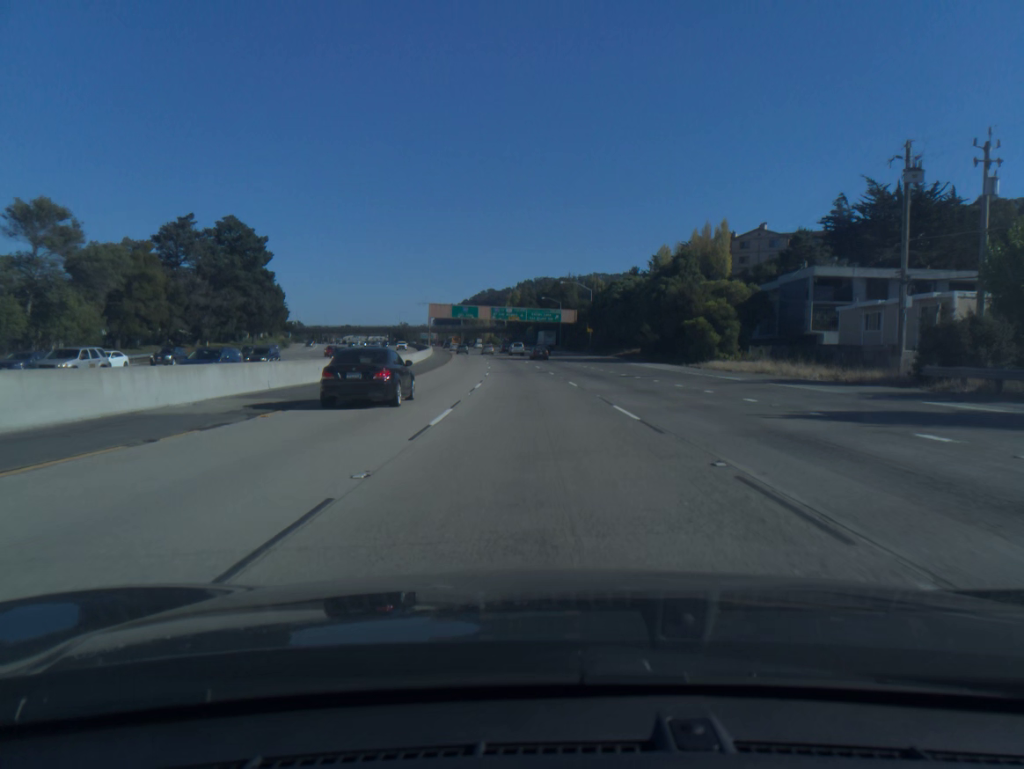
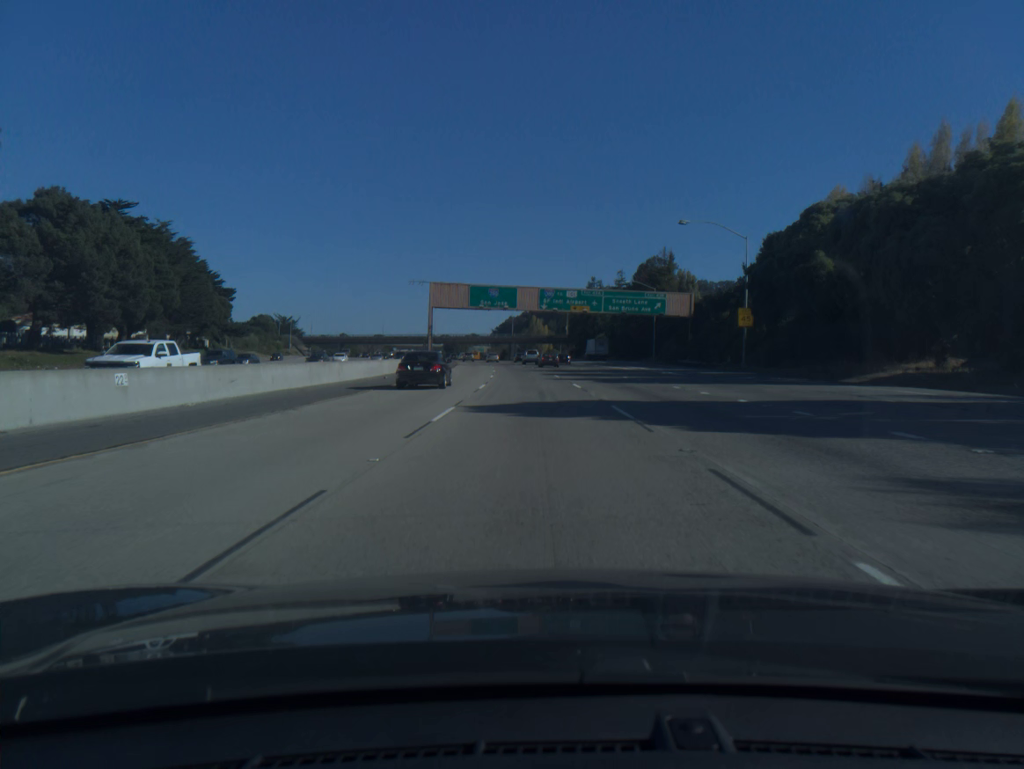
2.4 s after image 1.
(-2.7, +70.8) m; -5°
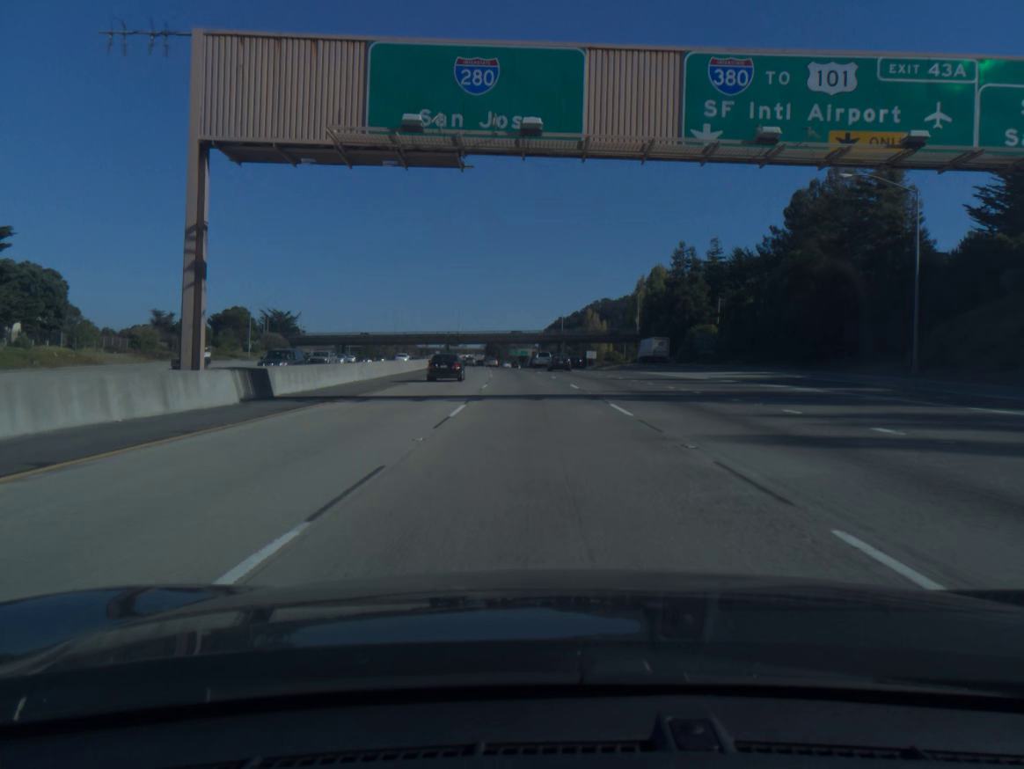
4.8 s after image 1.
(-2.5, +70.3) m; -4°
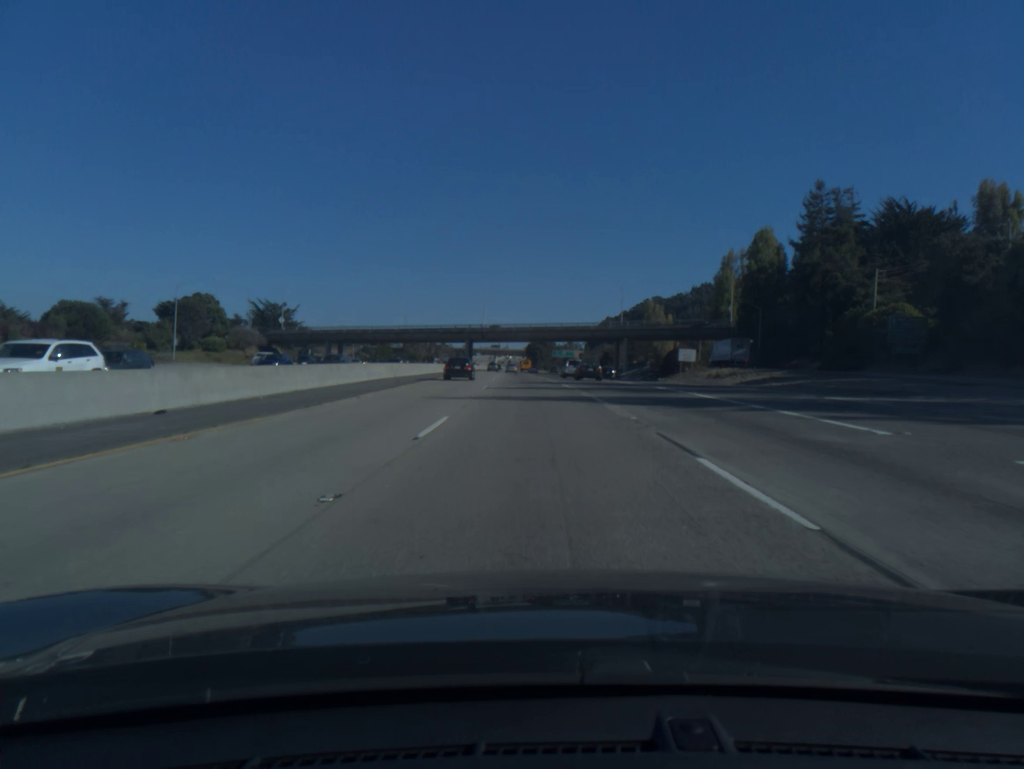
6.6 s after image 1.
(-1.4, +53.0) m; -3°
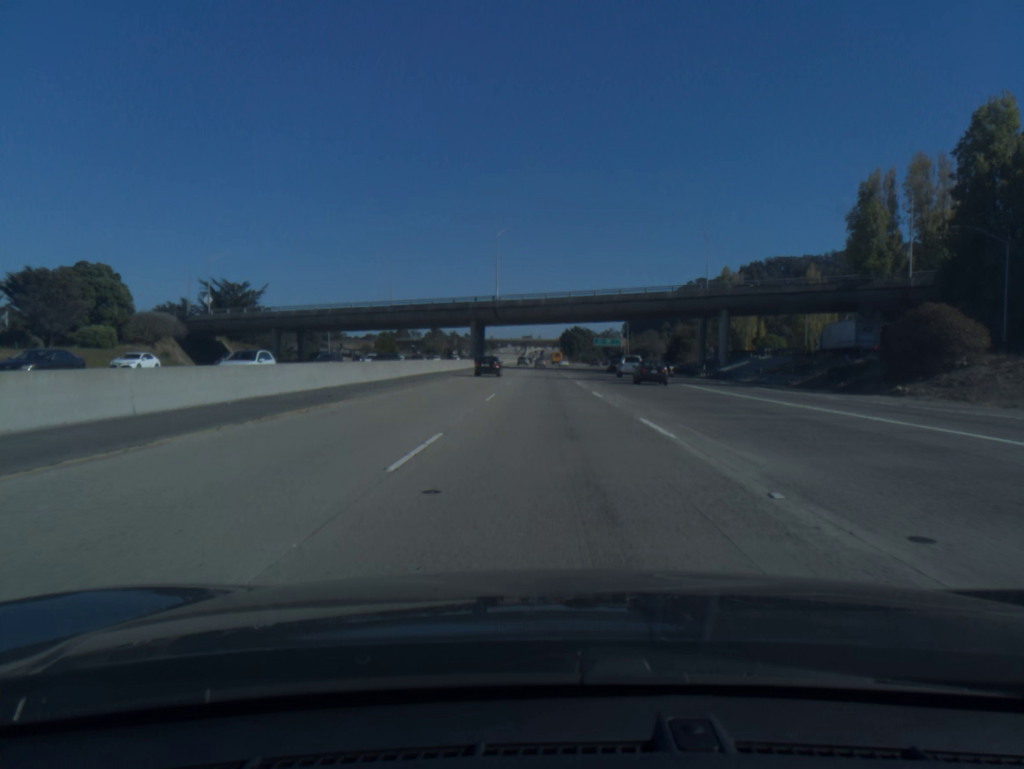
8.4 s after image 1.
(-1.4, +53.4) m; -2°
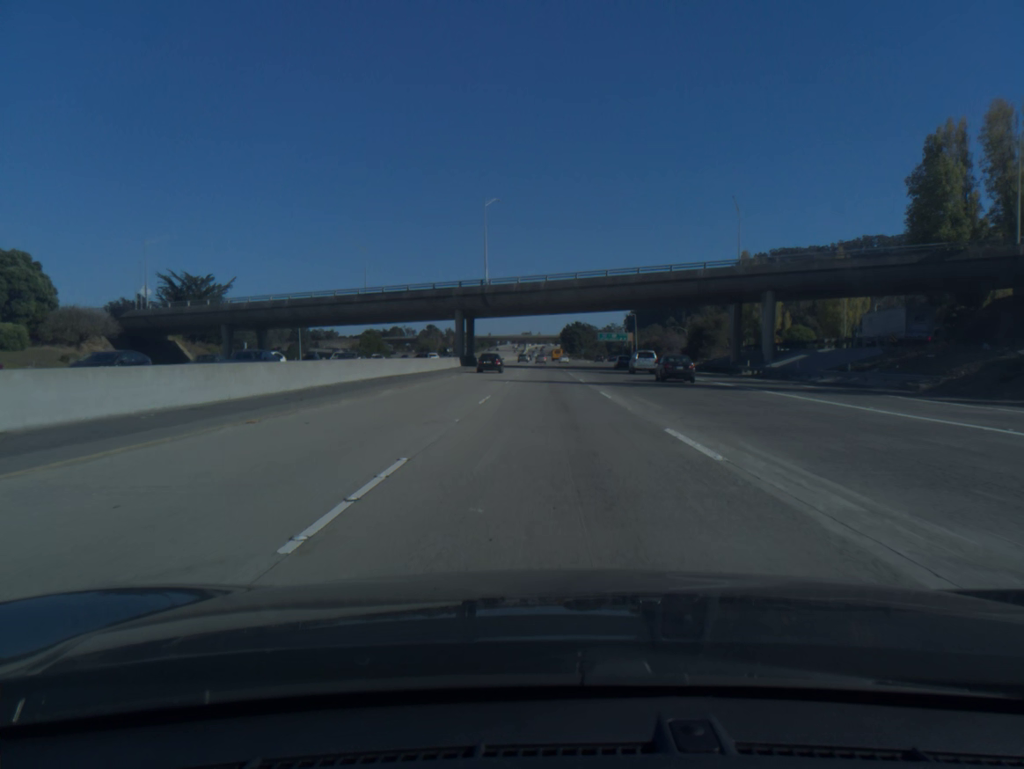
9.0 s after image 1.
(0.0, +17.9) m; 0°
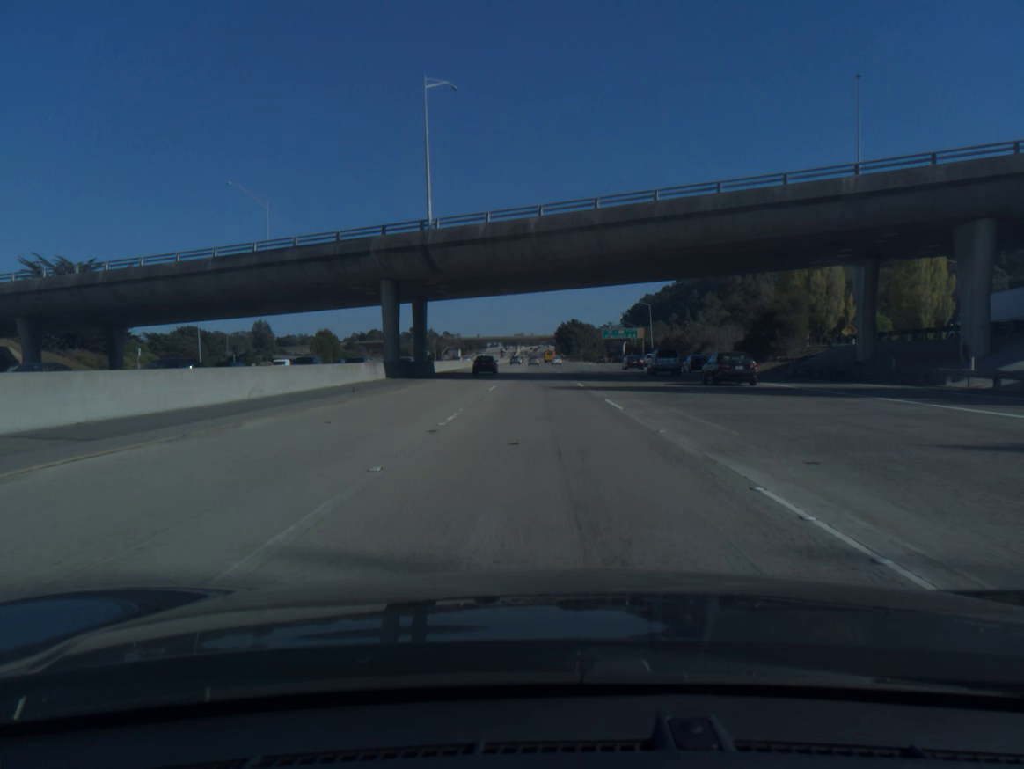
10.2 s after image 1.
(+0.2, +35.9) m; 0°
